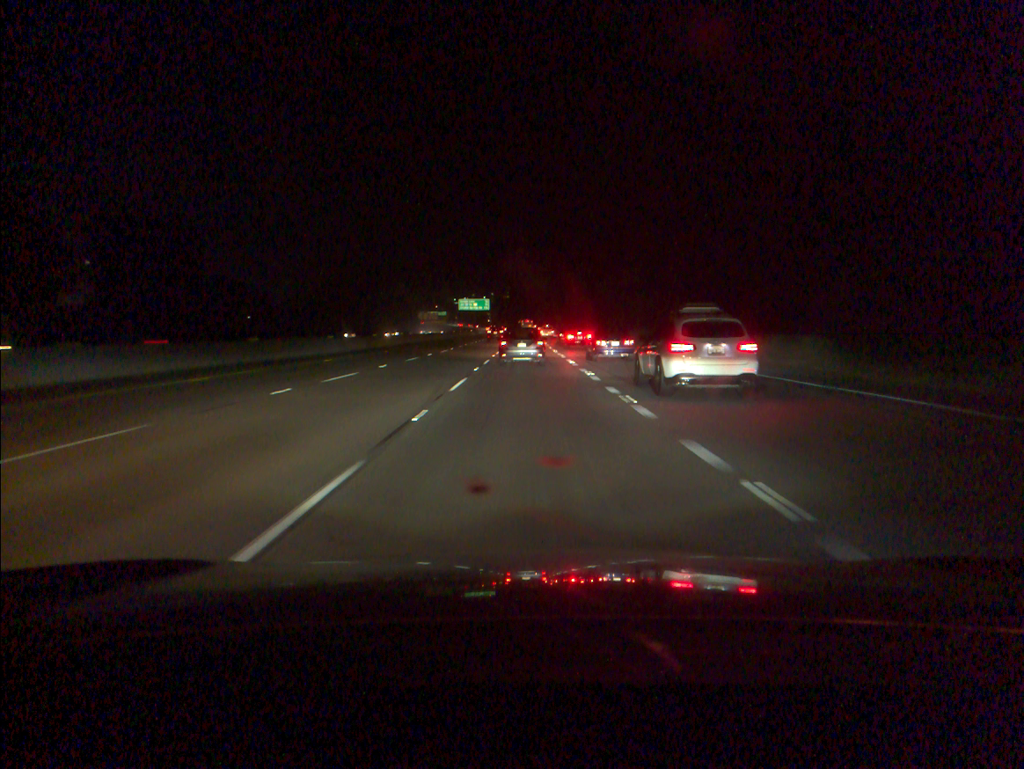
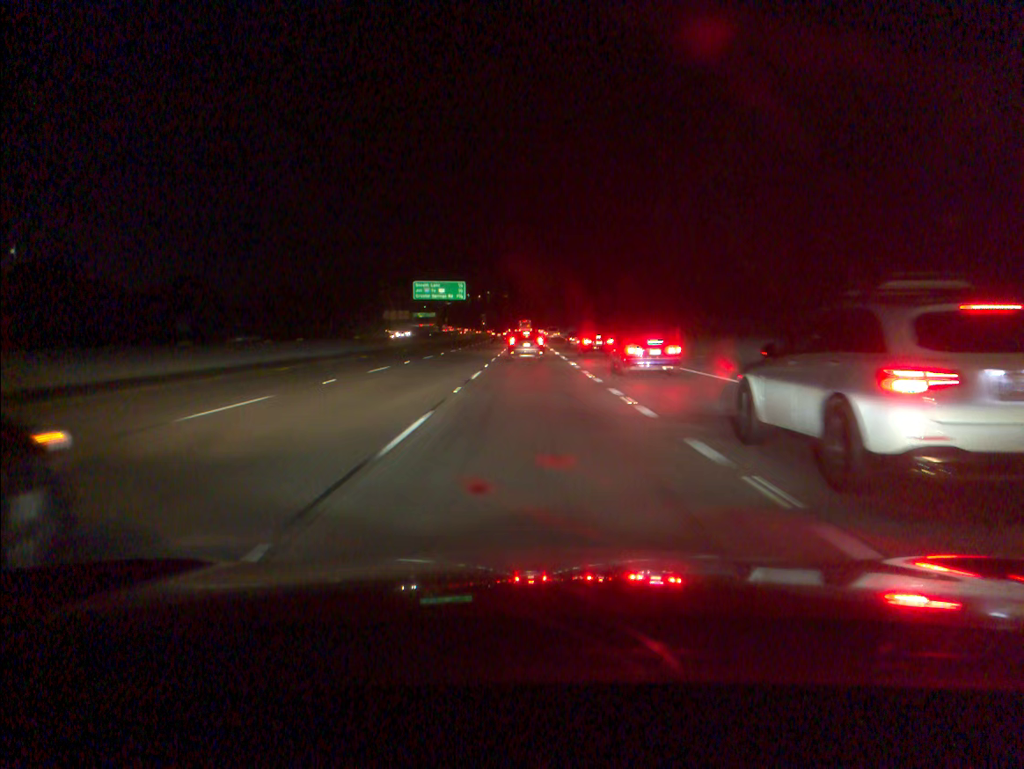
(+0.1, +80.4) m; 0°
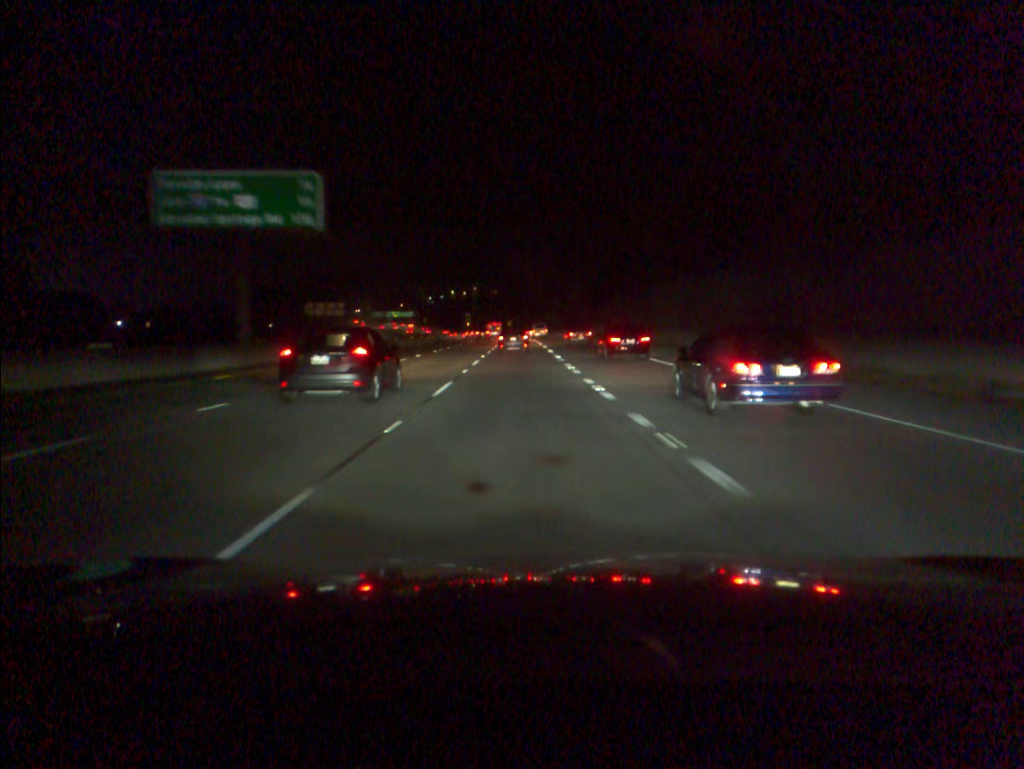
(+0.2, +77.7) m; +1°
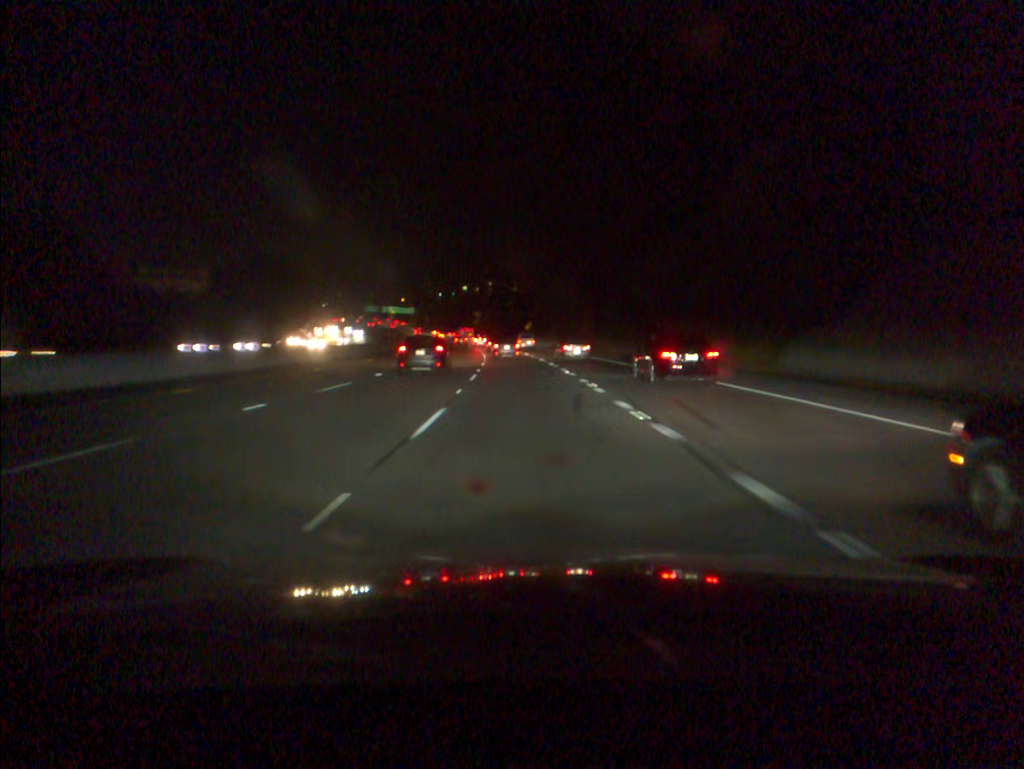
(-1.1, +77.1) m; -2°
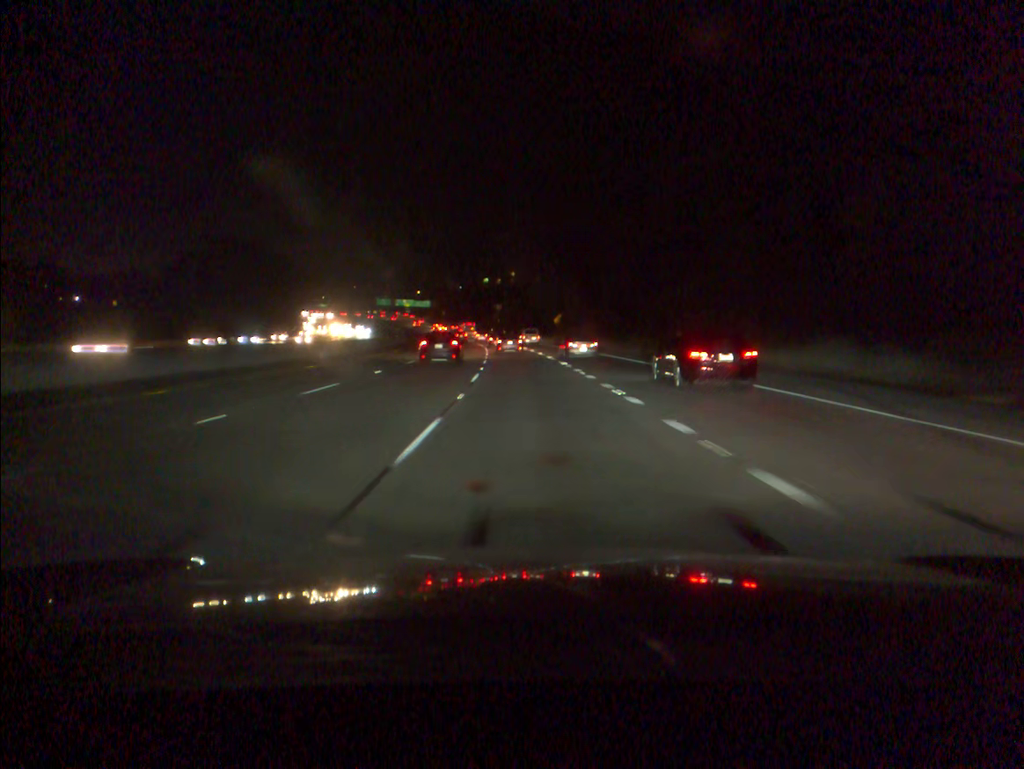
(-0.4, +31.2) m; -2°
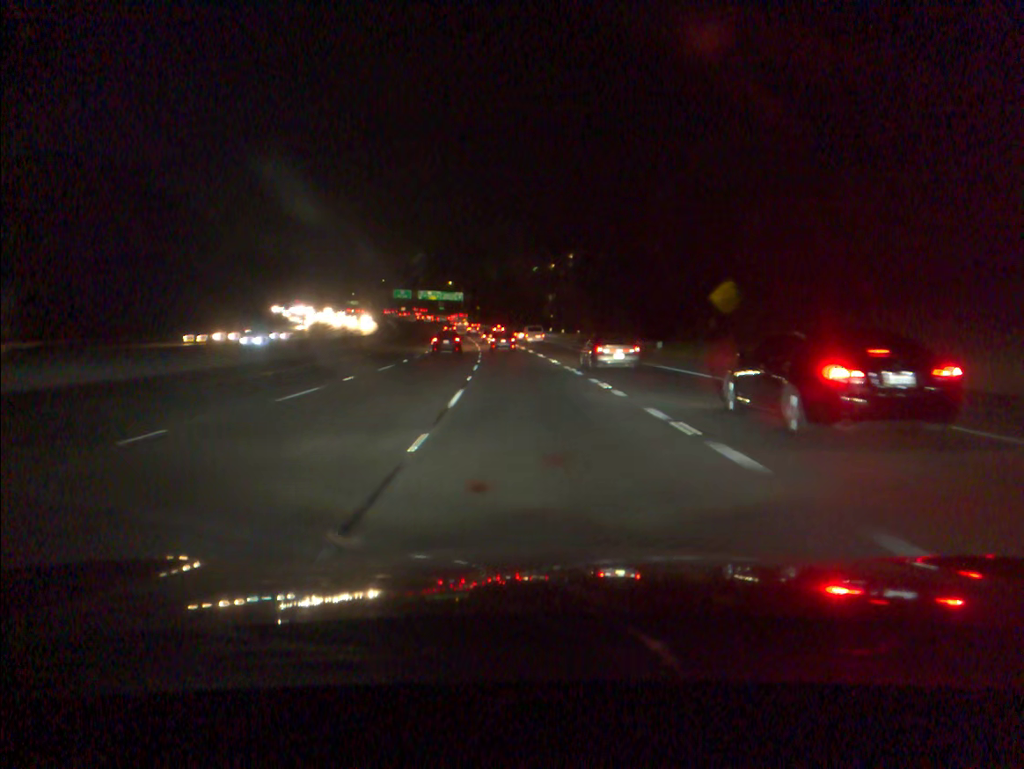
(-2.8, +78.7) m; -4°
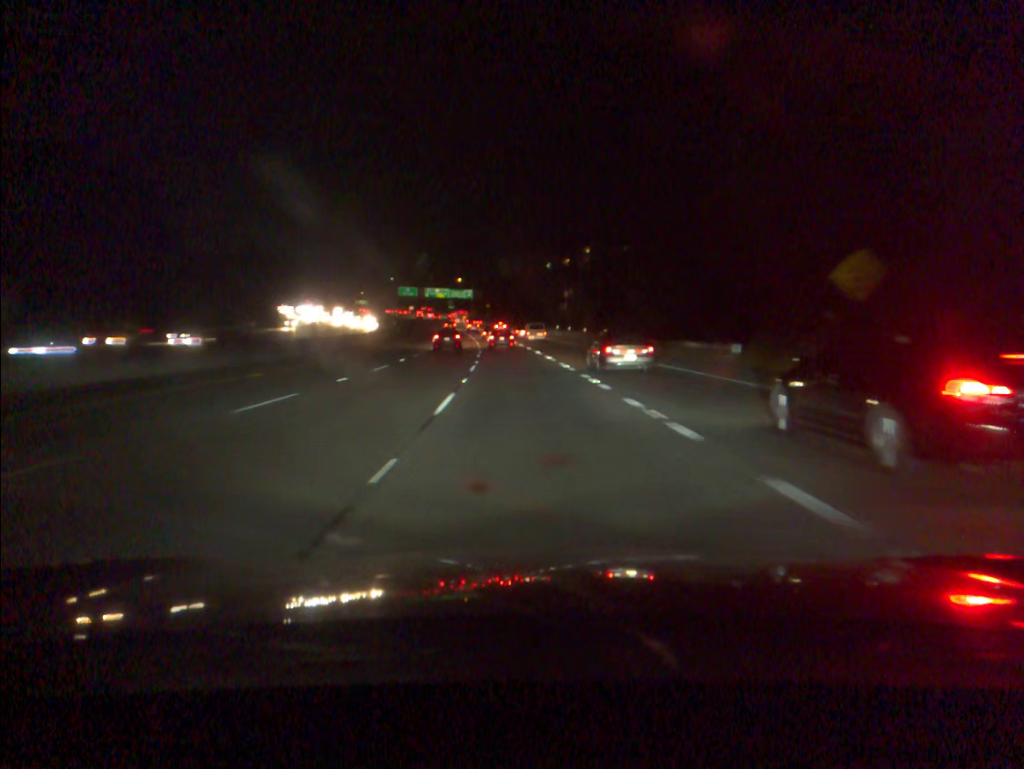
(-0.1, +16.0) m; -1°
